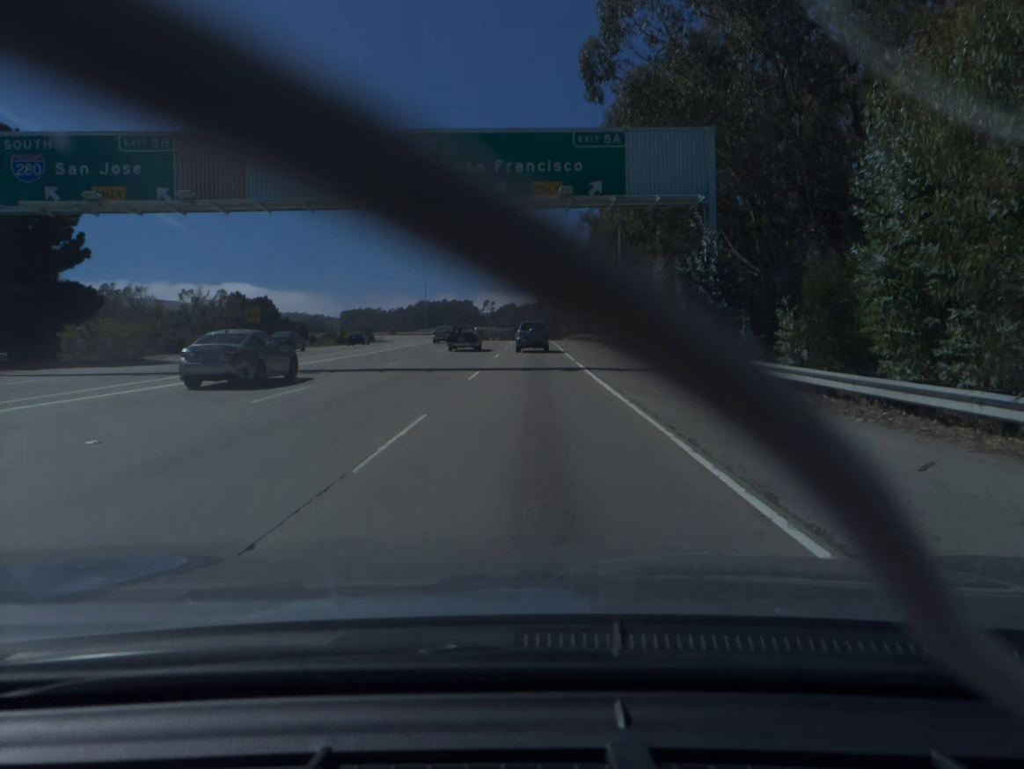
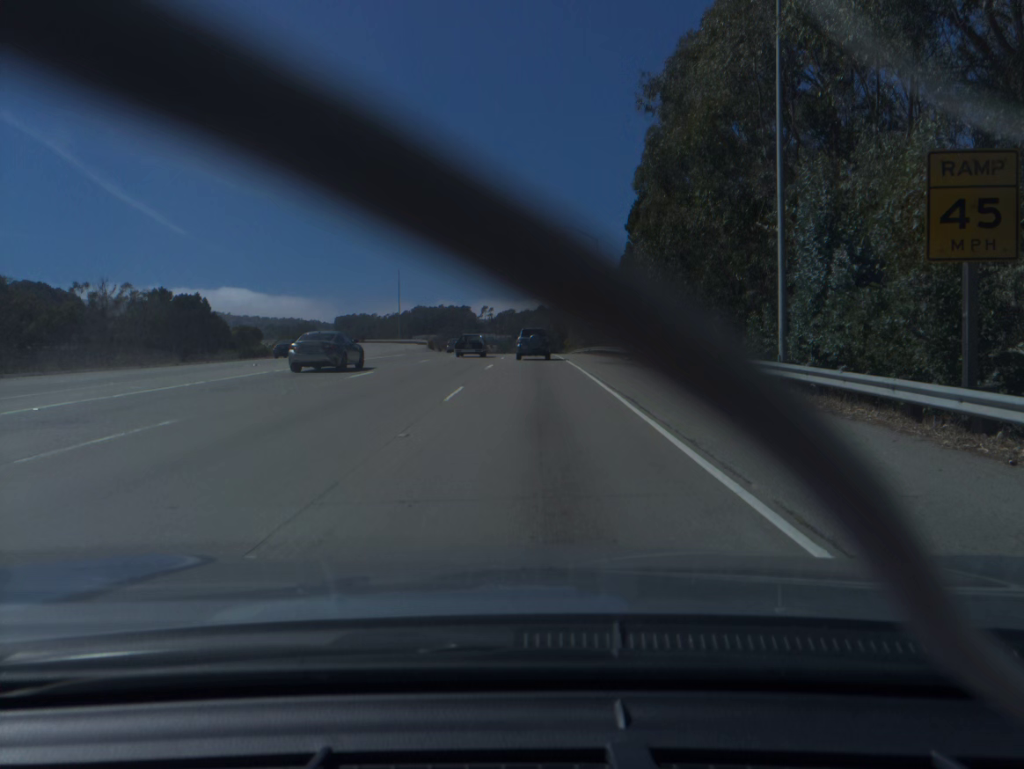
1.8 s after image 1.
(0.0, +35.7) m; 0°
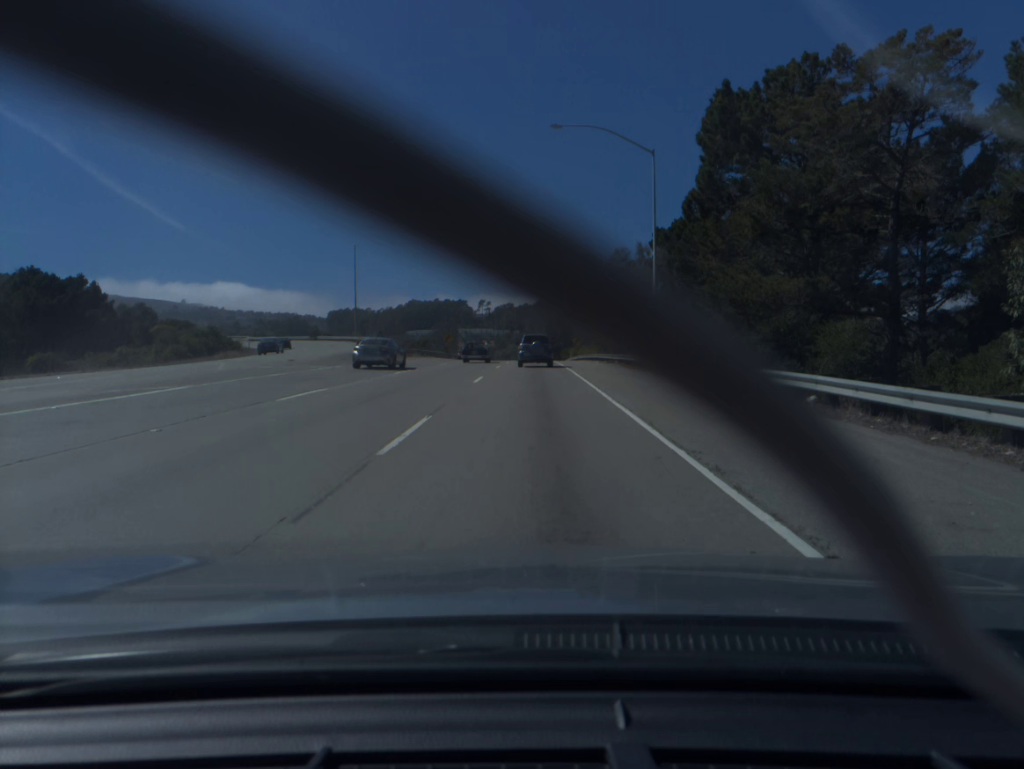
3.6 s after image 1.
(0.0, +35.0) m; 0°
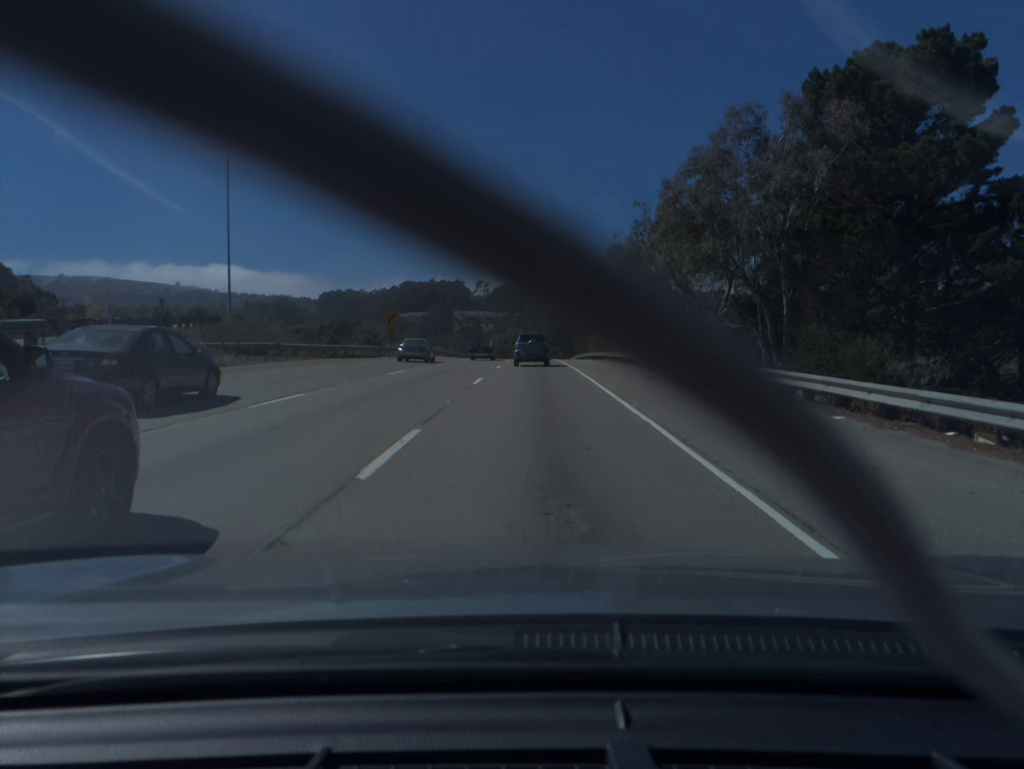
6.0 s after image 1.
(0.0, +46.1) m; 0°
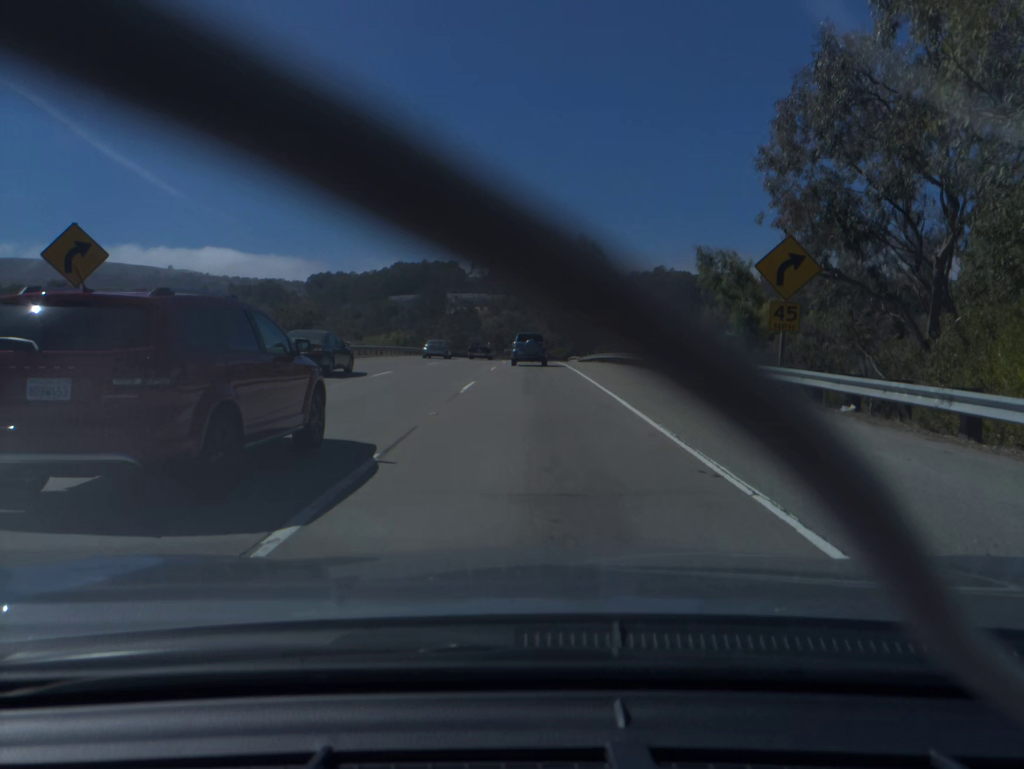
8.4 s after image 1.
(+0.1, +46.2) m; 0°
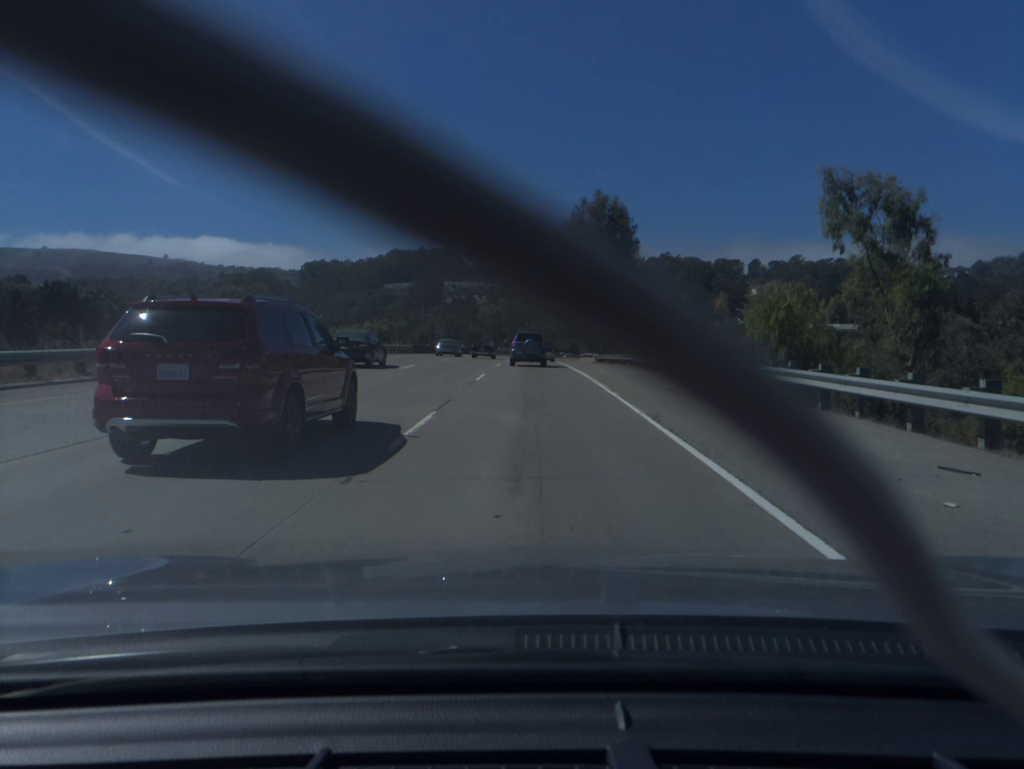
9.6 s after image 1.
(0.0, +23.3) m; 0°
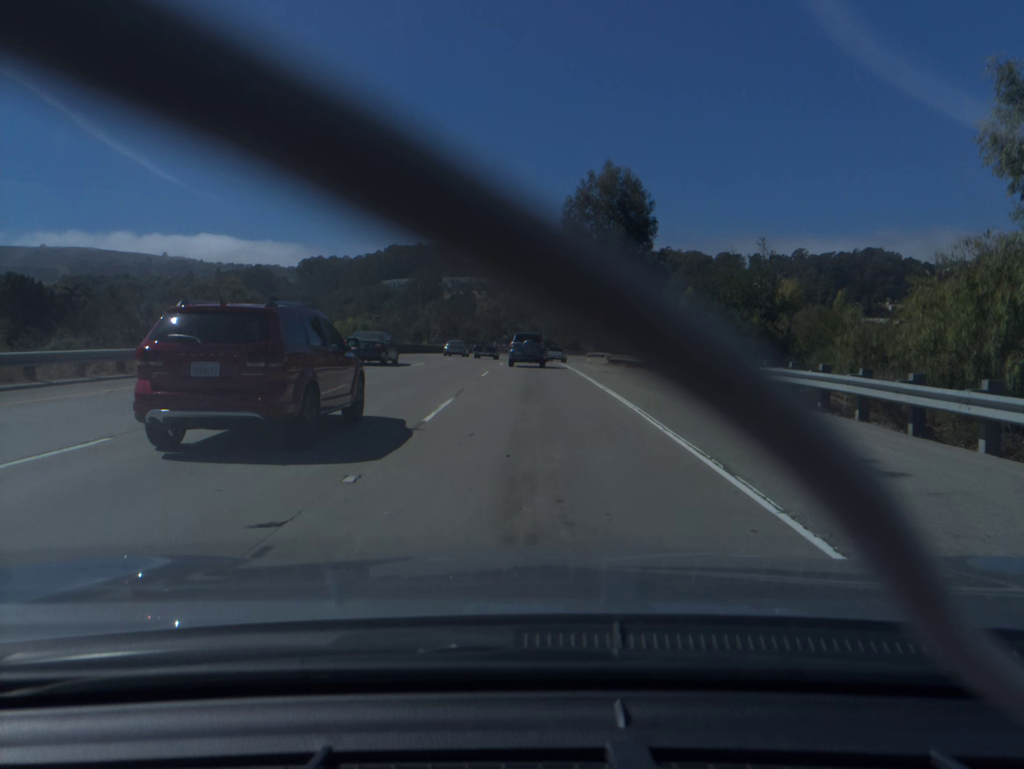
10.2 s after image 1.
(0.0, +11.6) m; 0°
